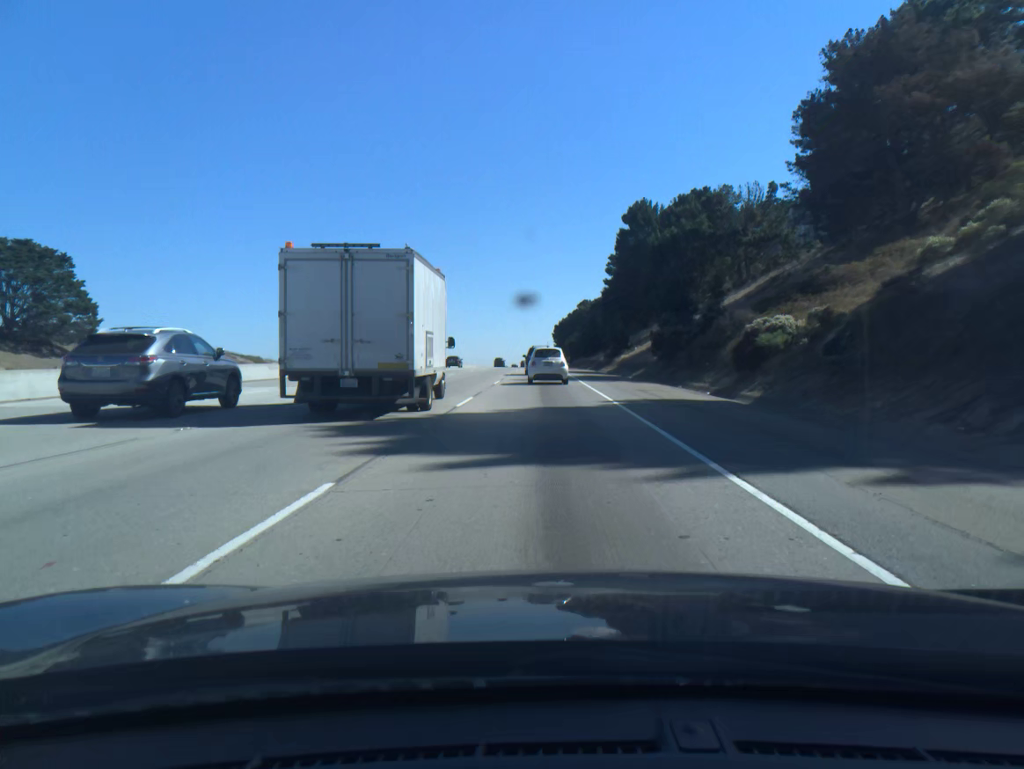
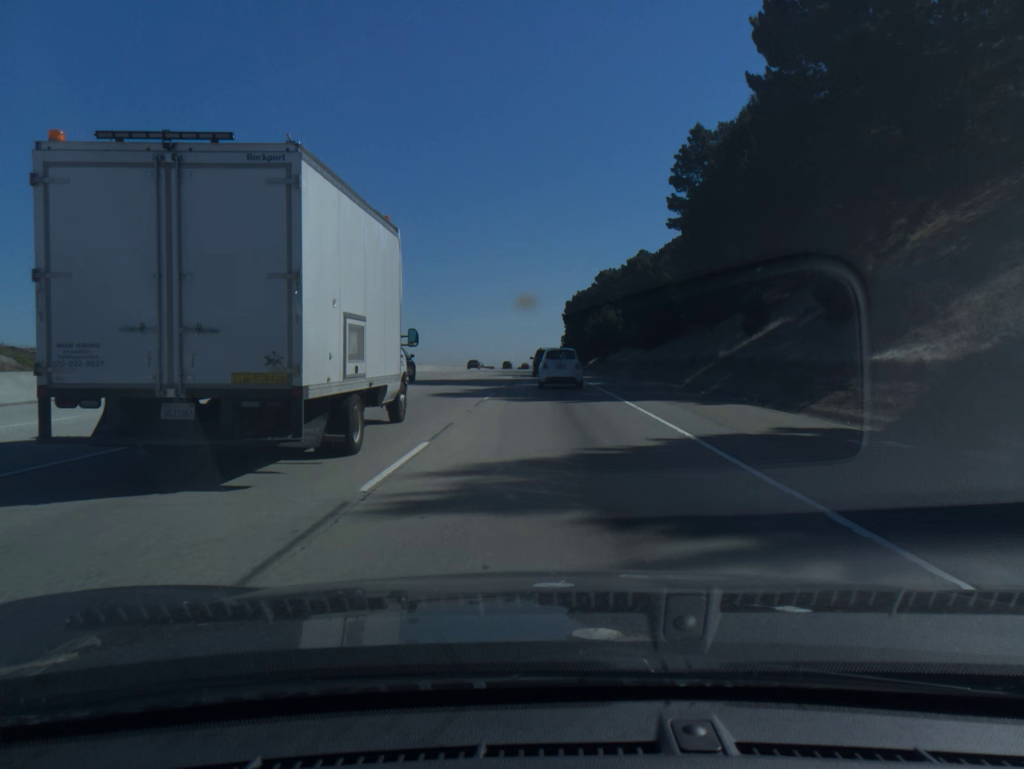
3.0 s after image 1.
(-0.5, +84.3) m; 0°
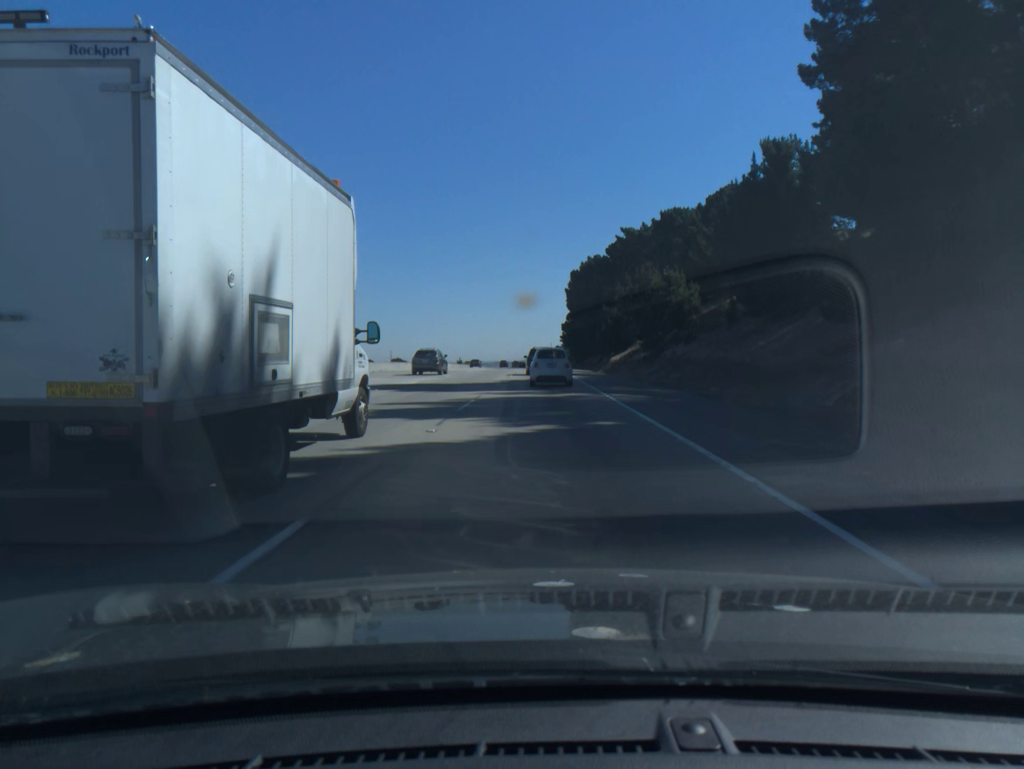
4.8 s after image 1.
(+0.2, +49.0) m; 0°
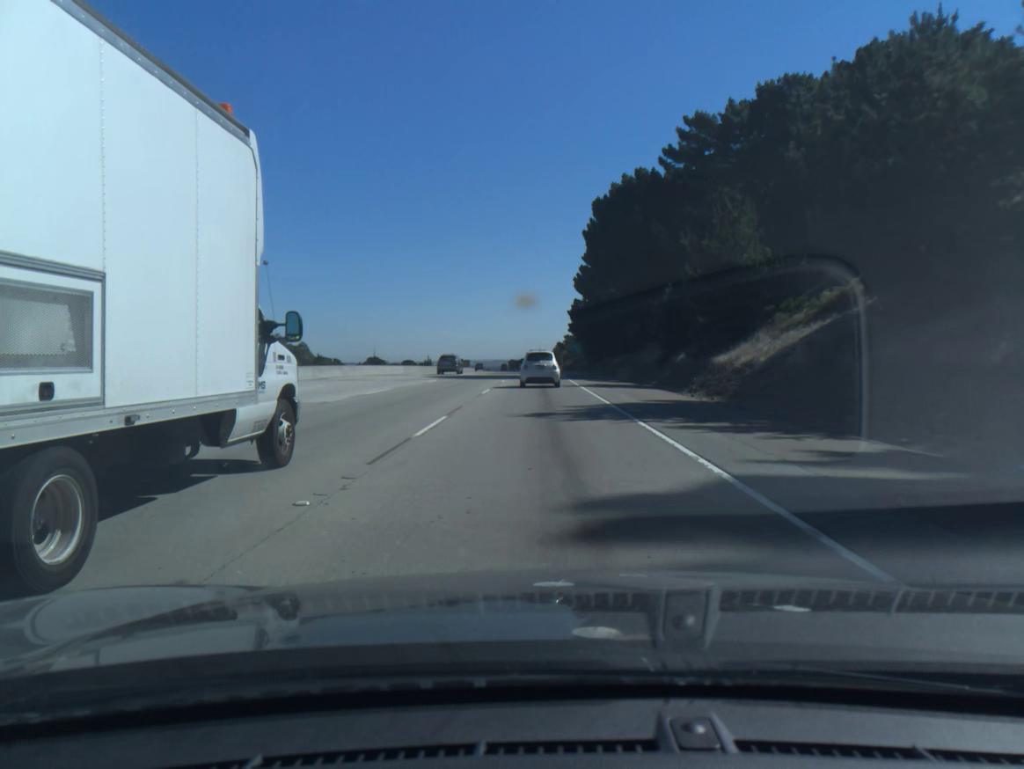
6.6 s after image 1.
(0.0, +49.4) m; 0°
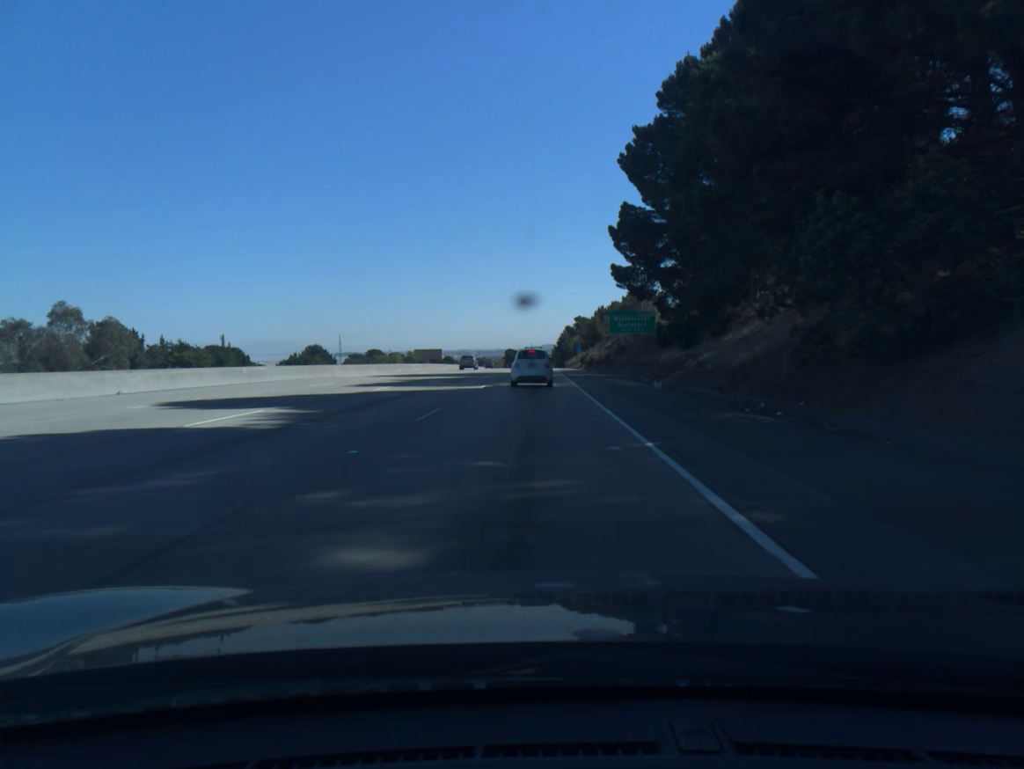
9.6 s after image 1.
(-0.1, +85.2) m; 0°
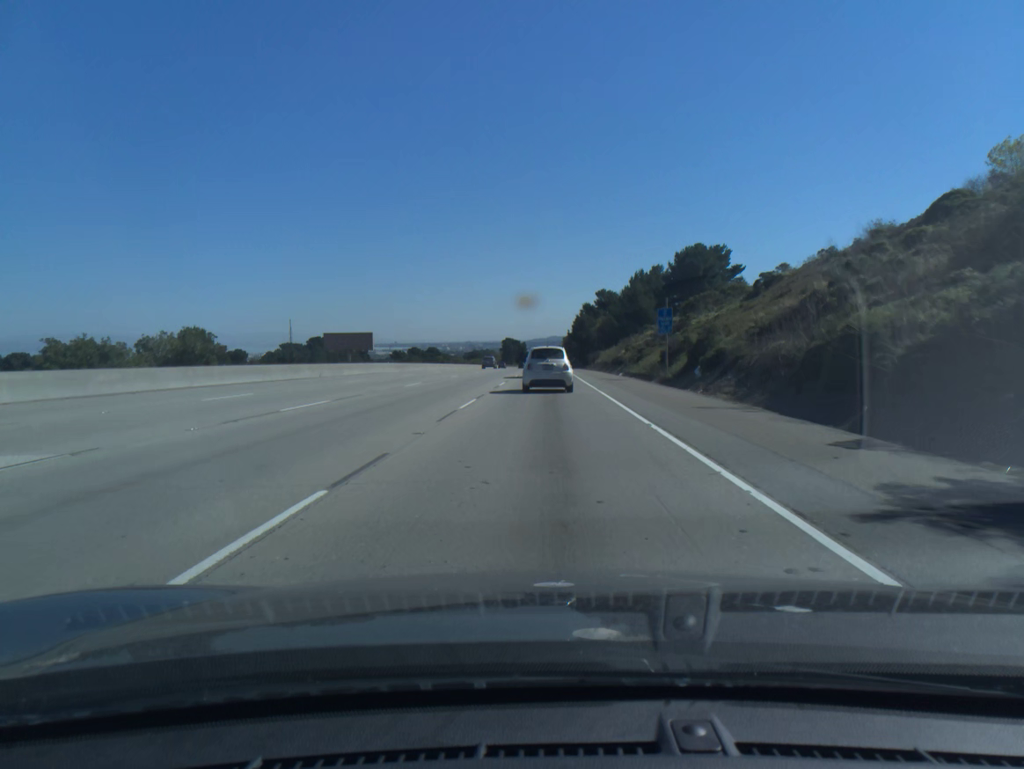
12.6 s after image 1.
(-0.4, +84.9) m; 0°
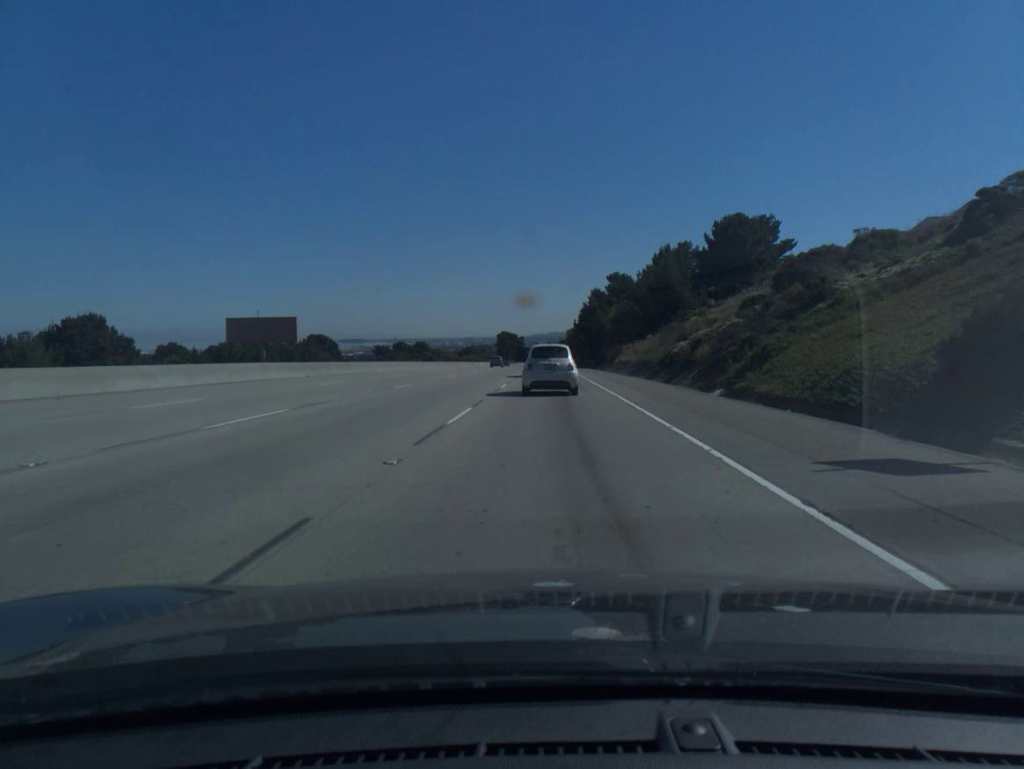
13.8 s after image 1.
(0.0, +33.5) m; 0°
